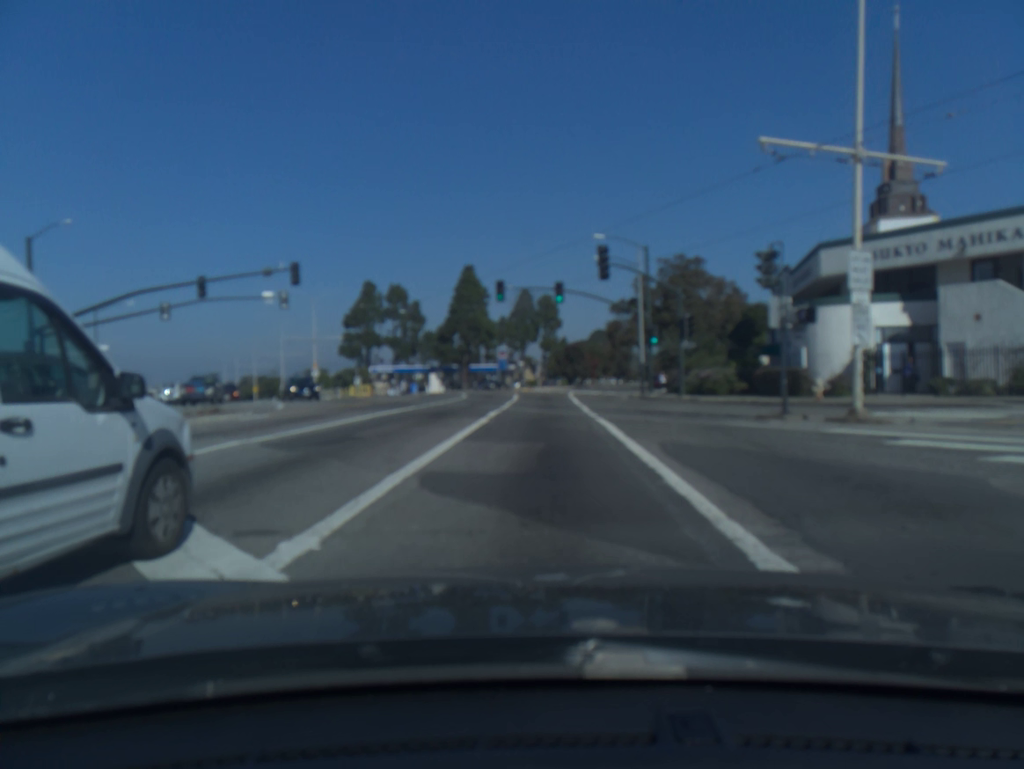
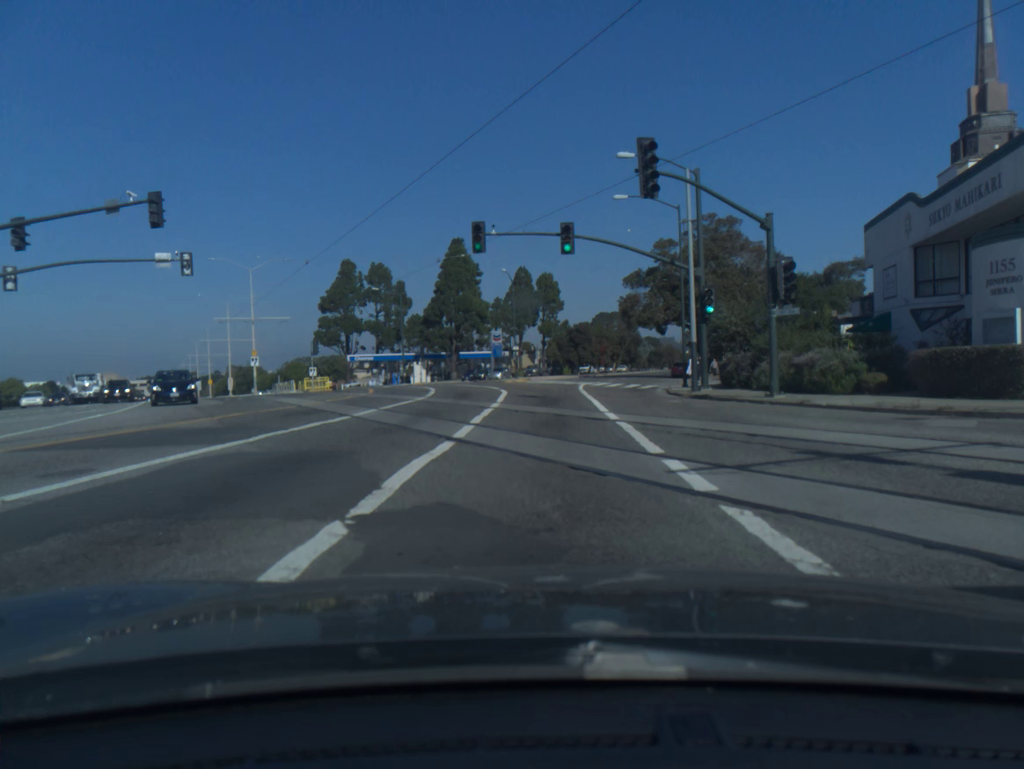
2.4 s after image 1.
(0.0, +15.0) m; 0°
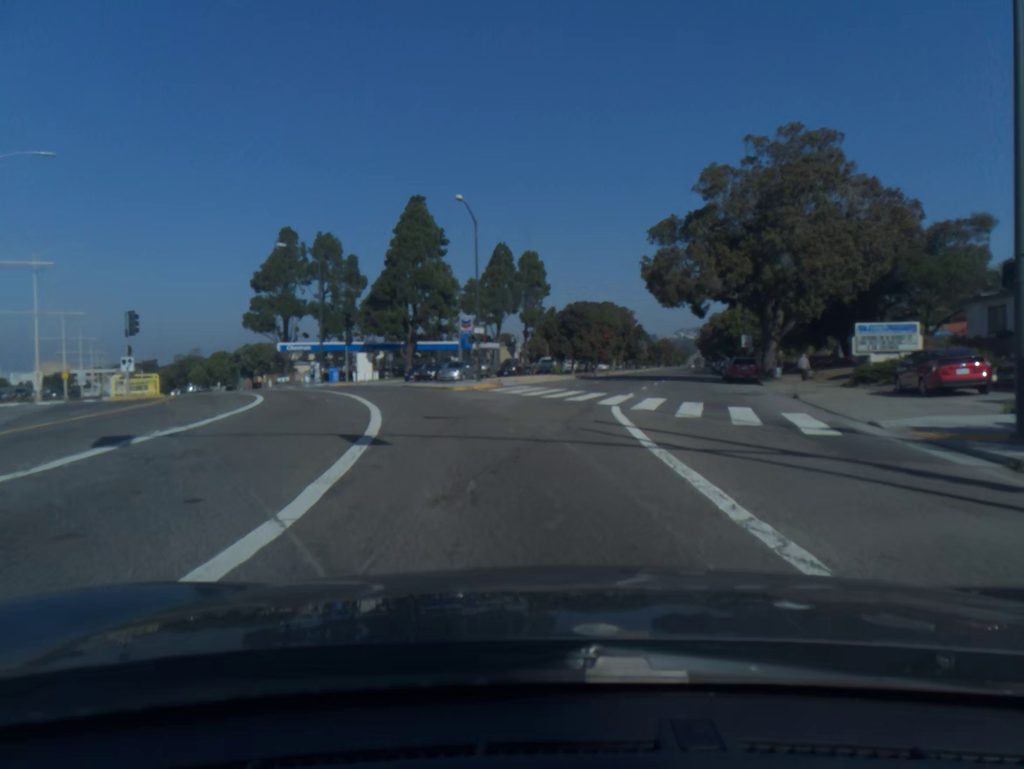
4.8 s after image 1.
(-0.1, +28.7) m; +1°
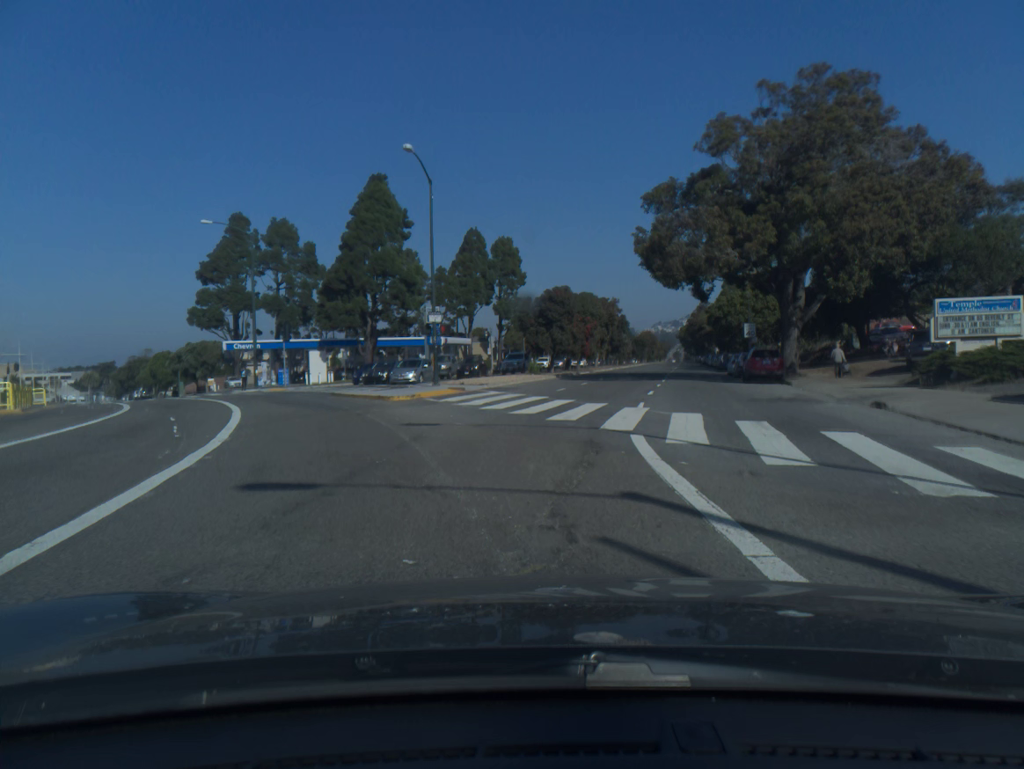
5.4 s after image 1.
(+0.1, +8.7) m; +1°
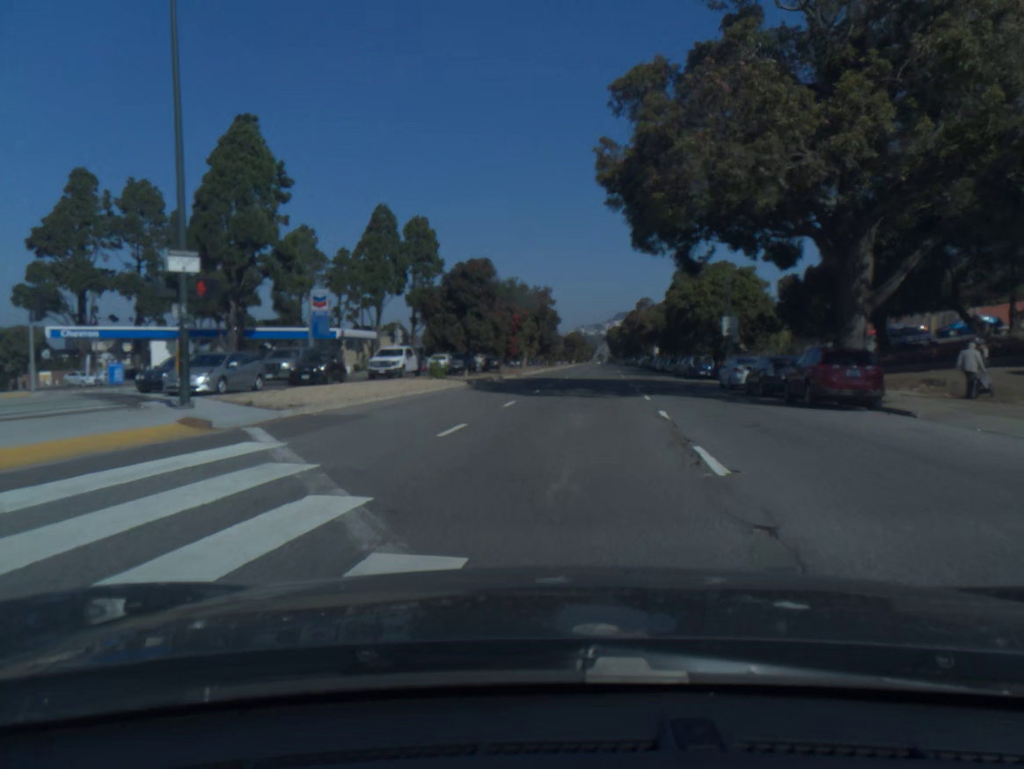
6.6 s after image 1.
(+0.9, +19.0) m; +5°
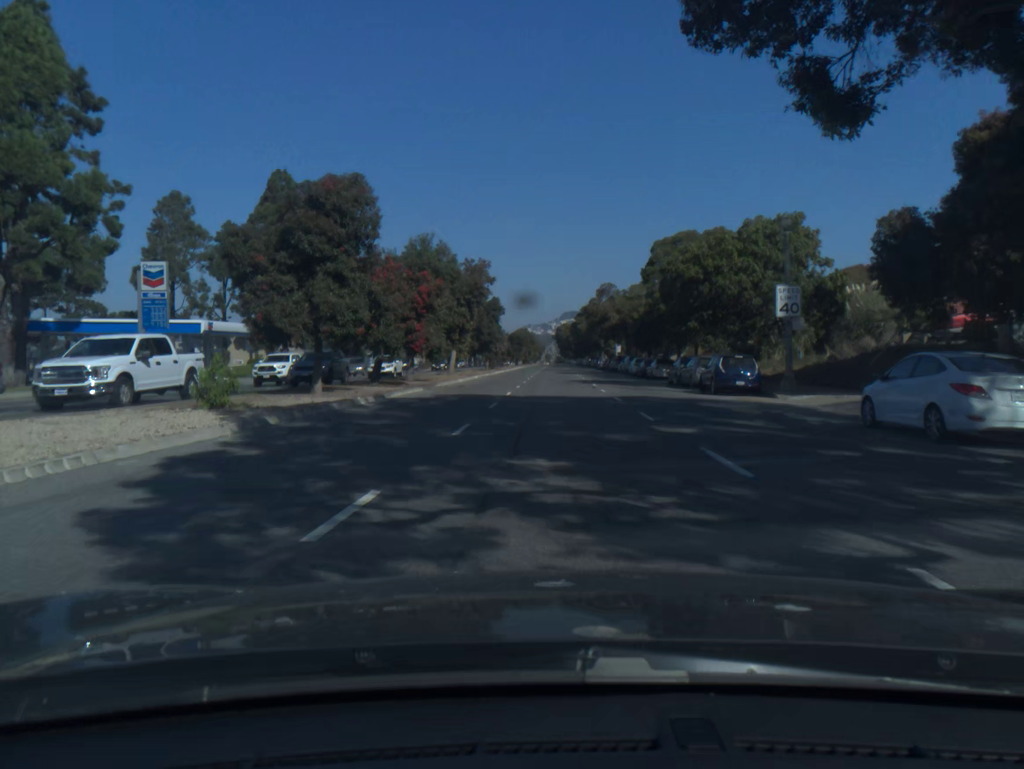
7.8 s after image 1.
(+0.8, +21.1) m; +4°
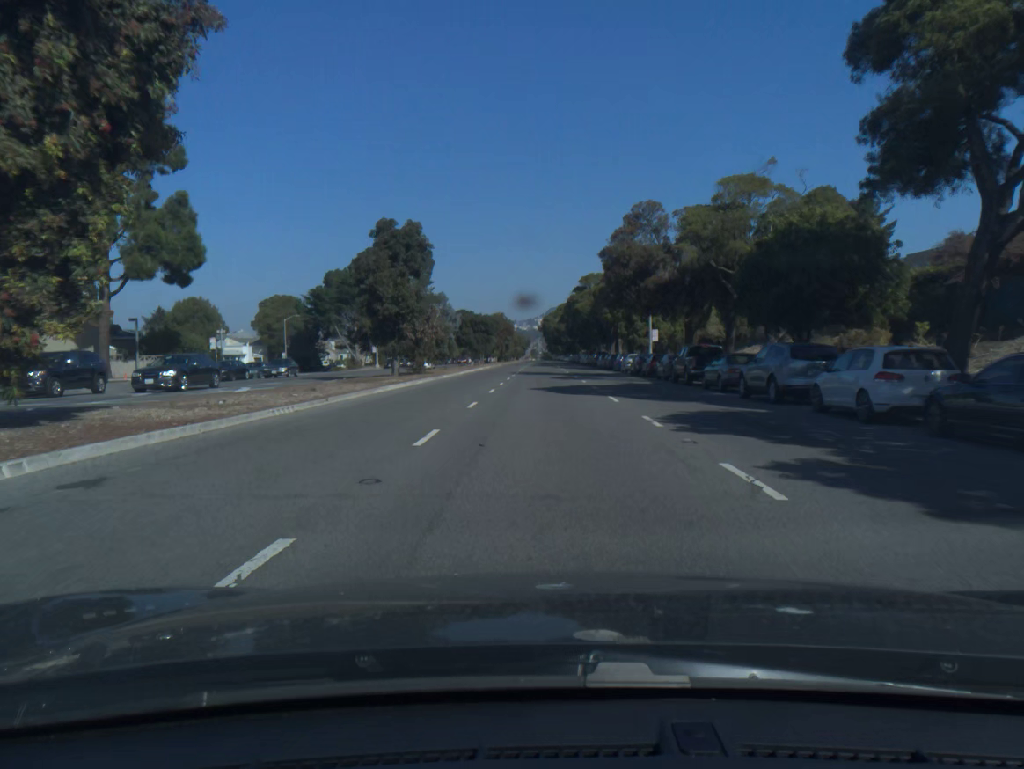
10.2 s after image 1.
(+0.7, +46.2) m; +1°
